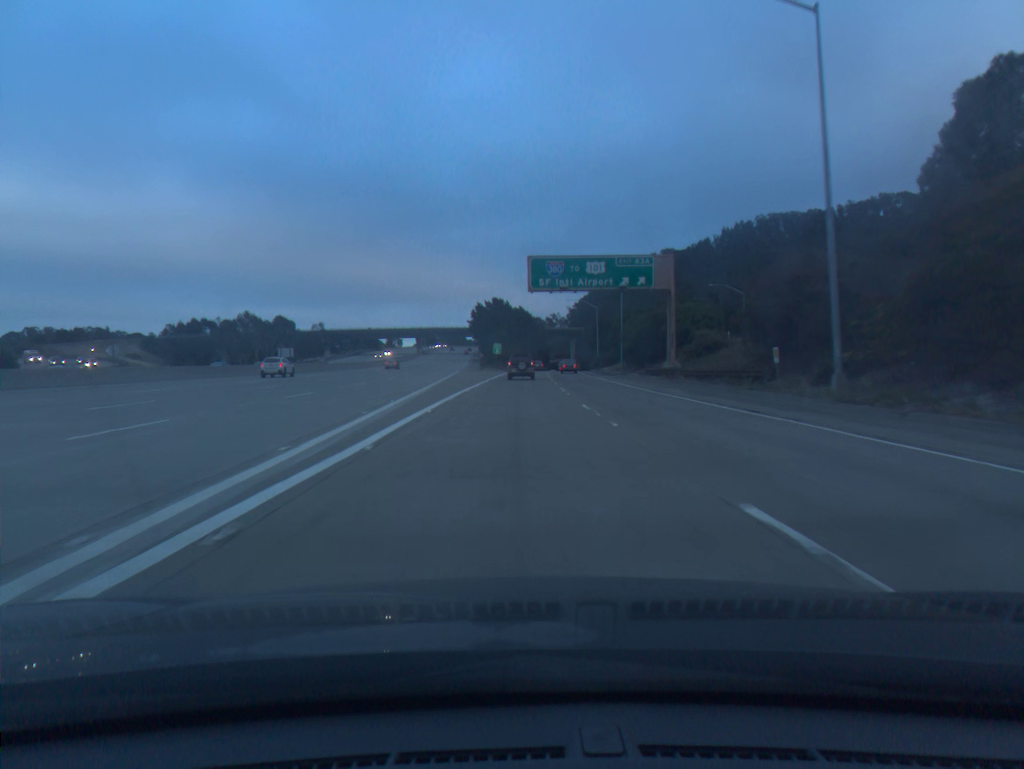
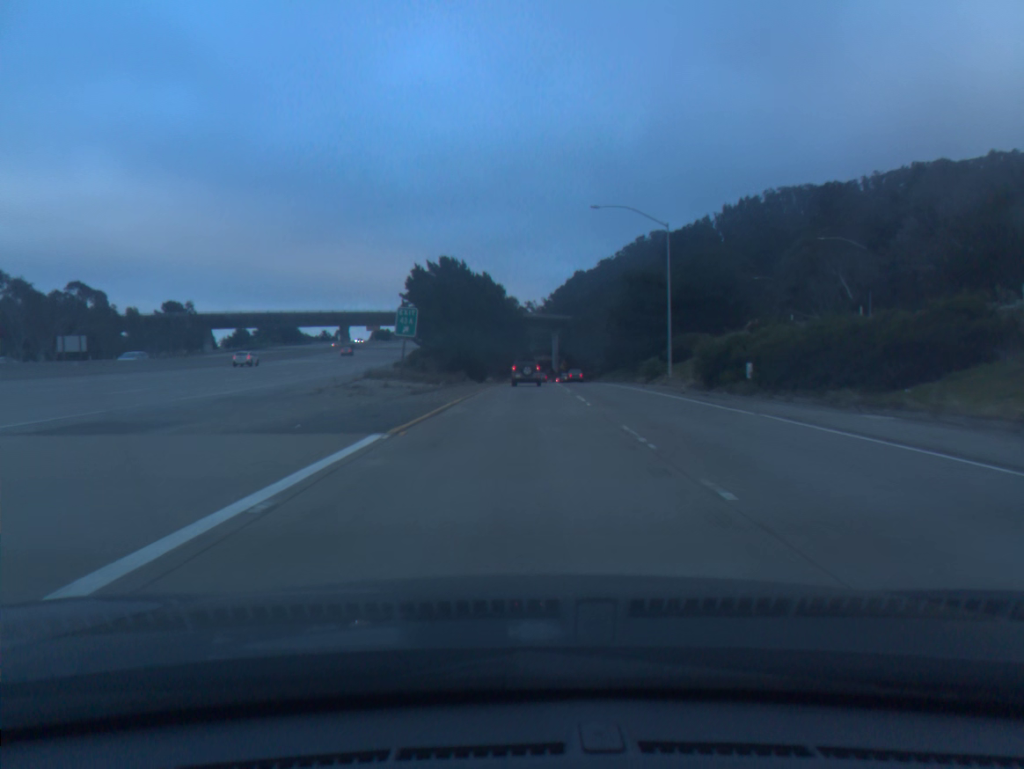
(+1.0, +79.9) m; +2°
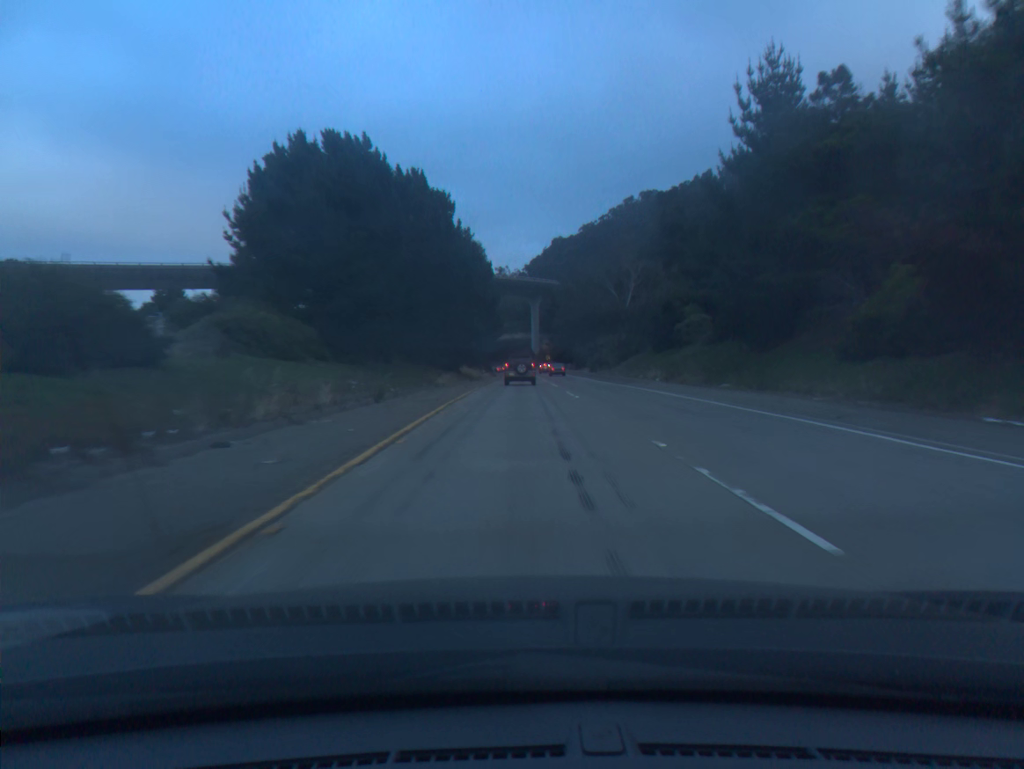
(+1.1, +62.0) m; +2°
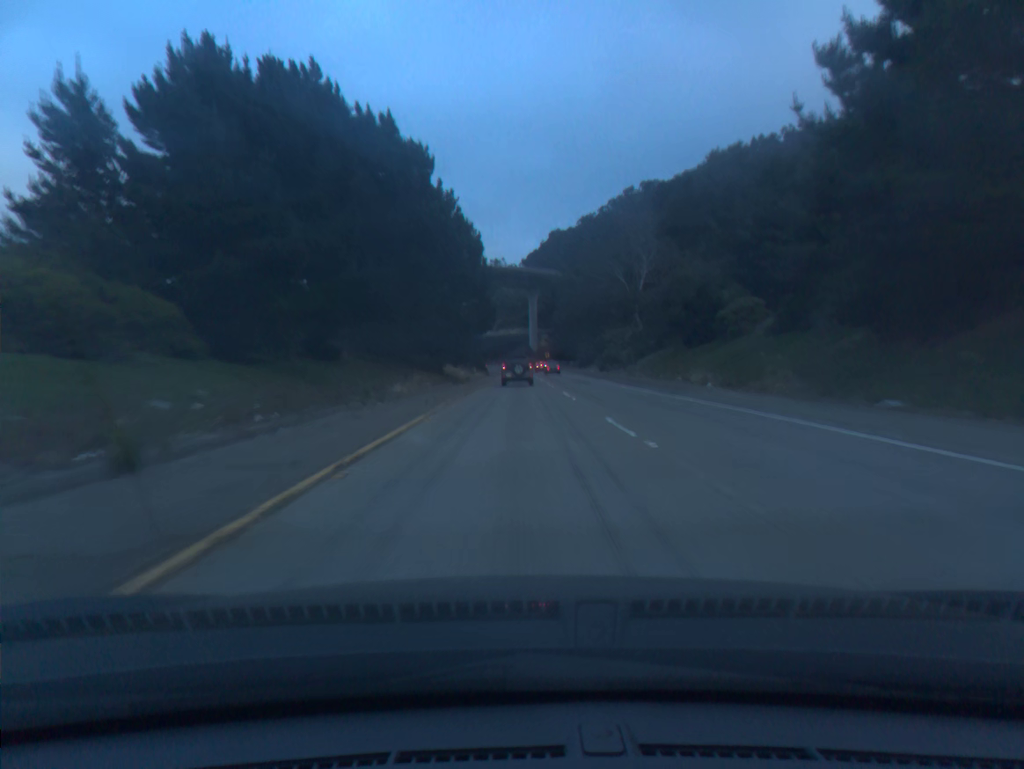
(0.0, +15.2) m; 0°
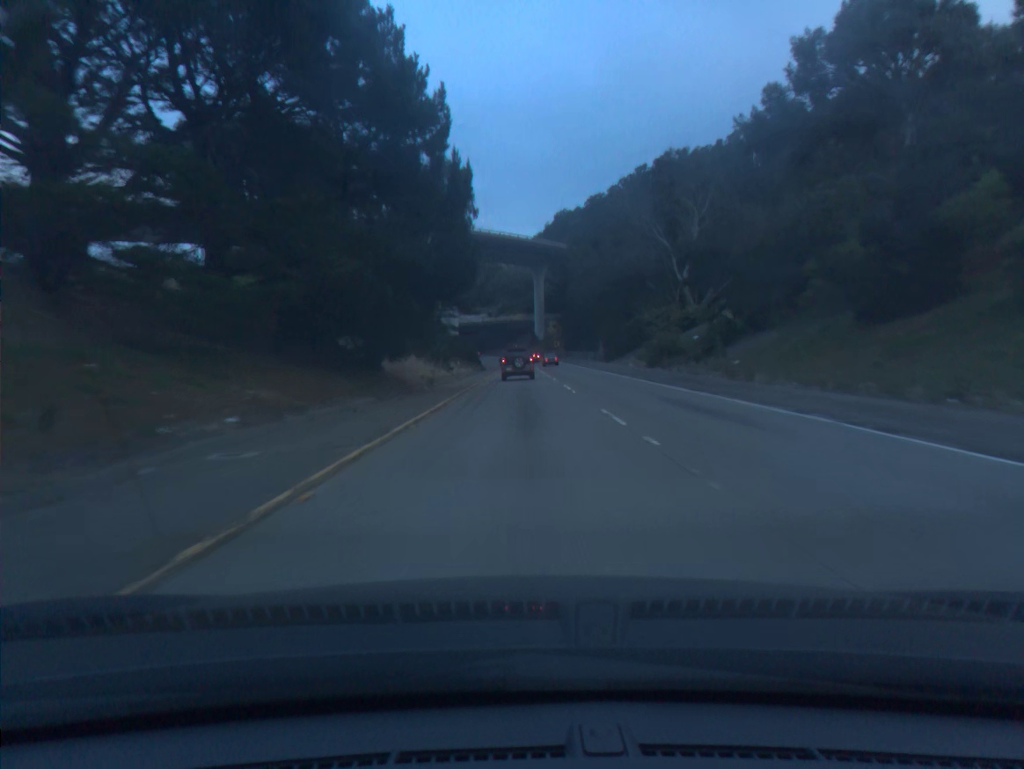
(-0.1, +30.0) m; 0°
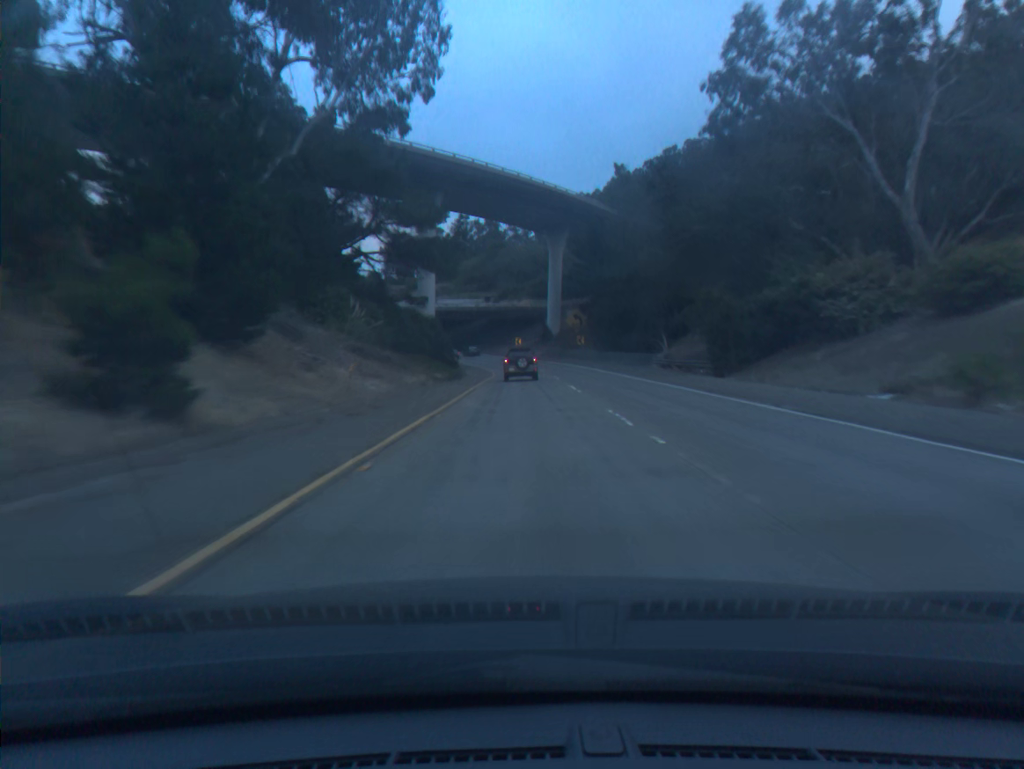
(-0.1, +44.1) m; 0°
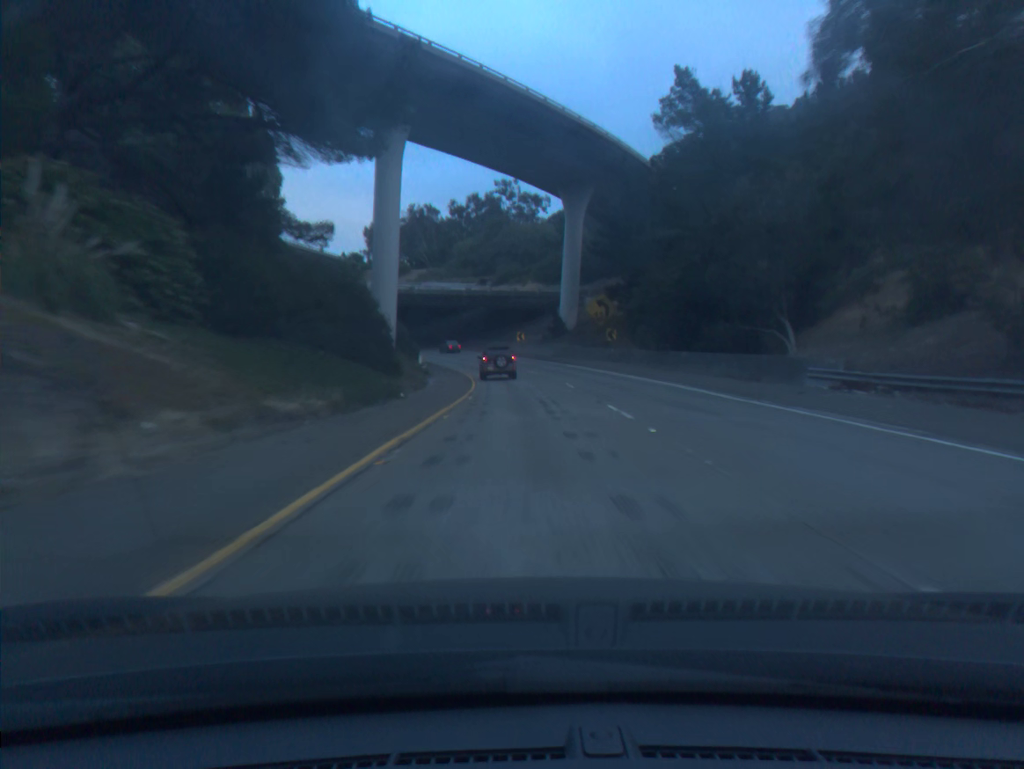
(0.0, +28.7) m; 0°
